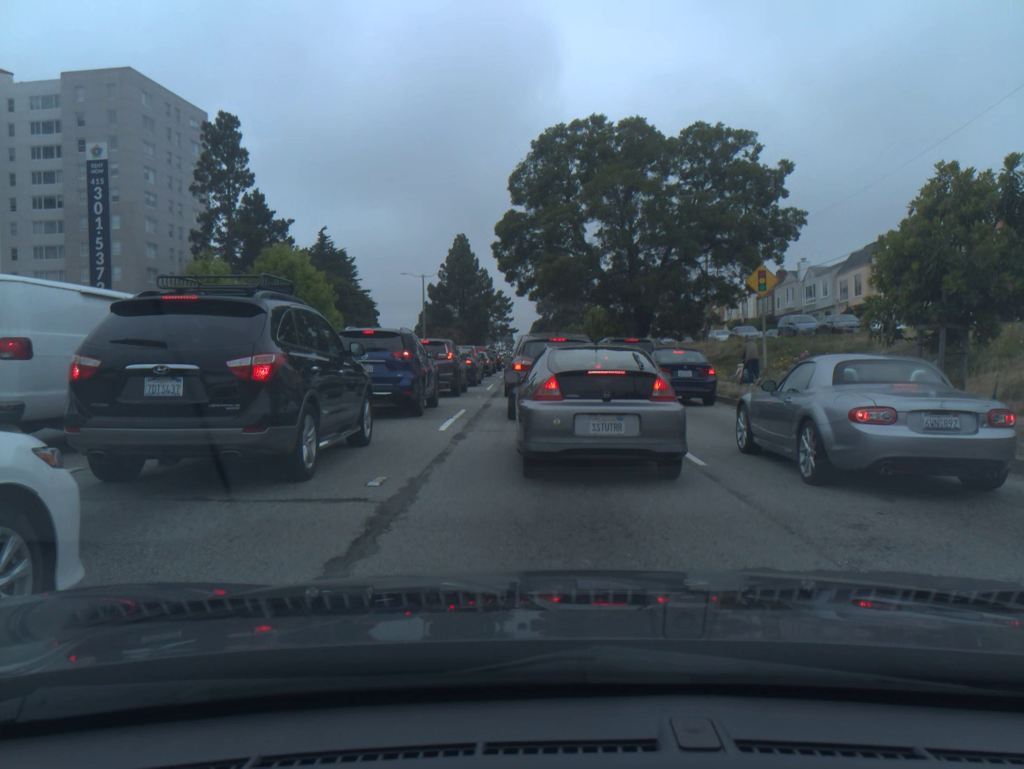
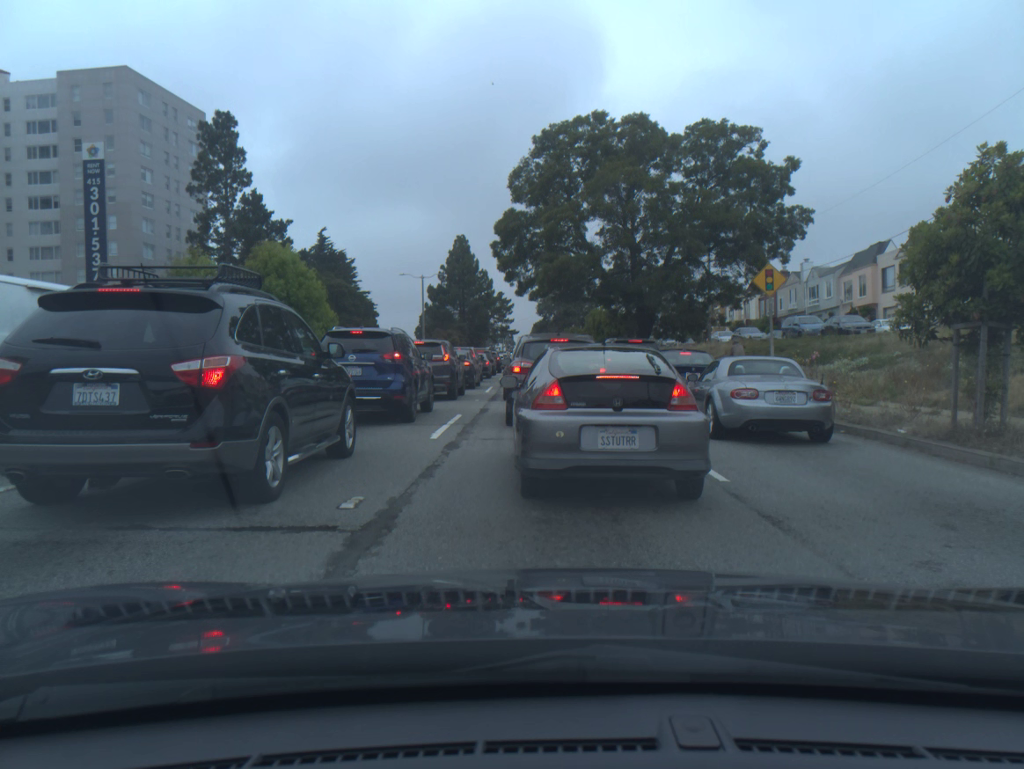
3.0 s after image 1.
(0.0, +1.0) m; 0°
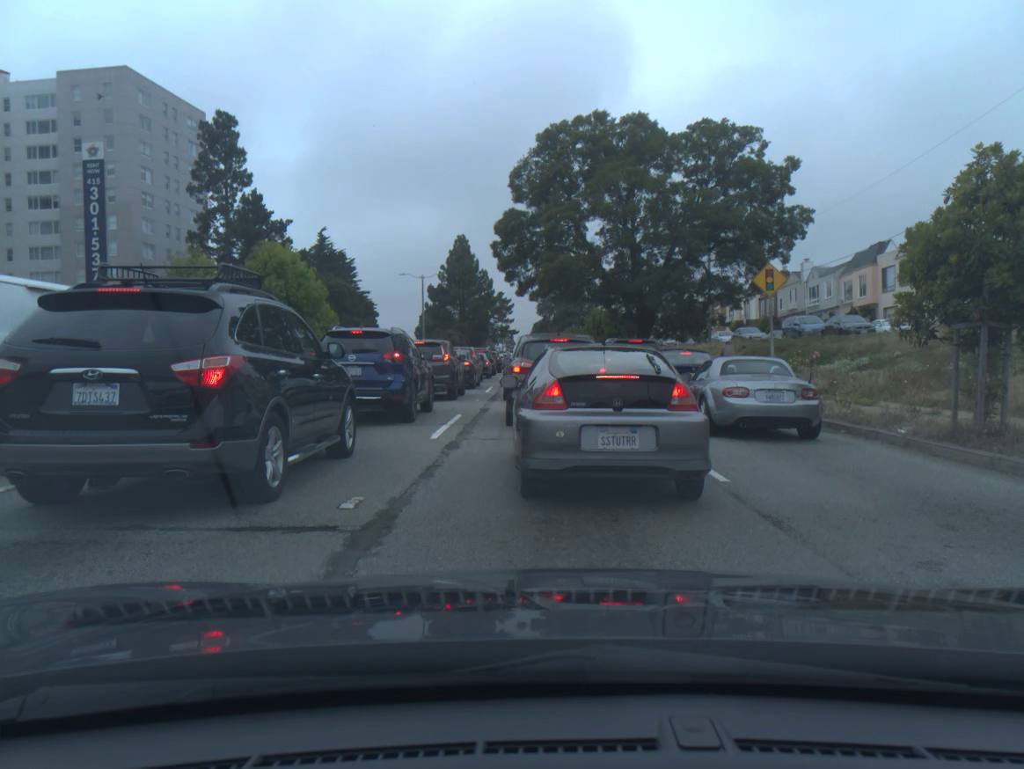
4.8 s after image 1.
(0.0, 0.0) m; 0°
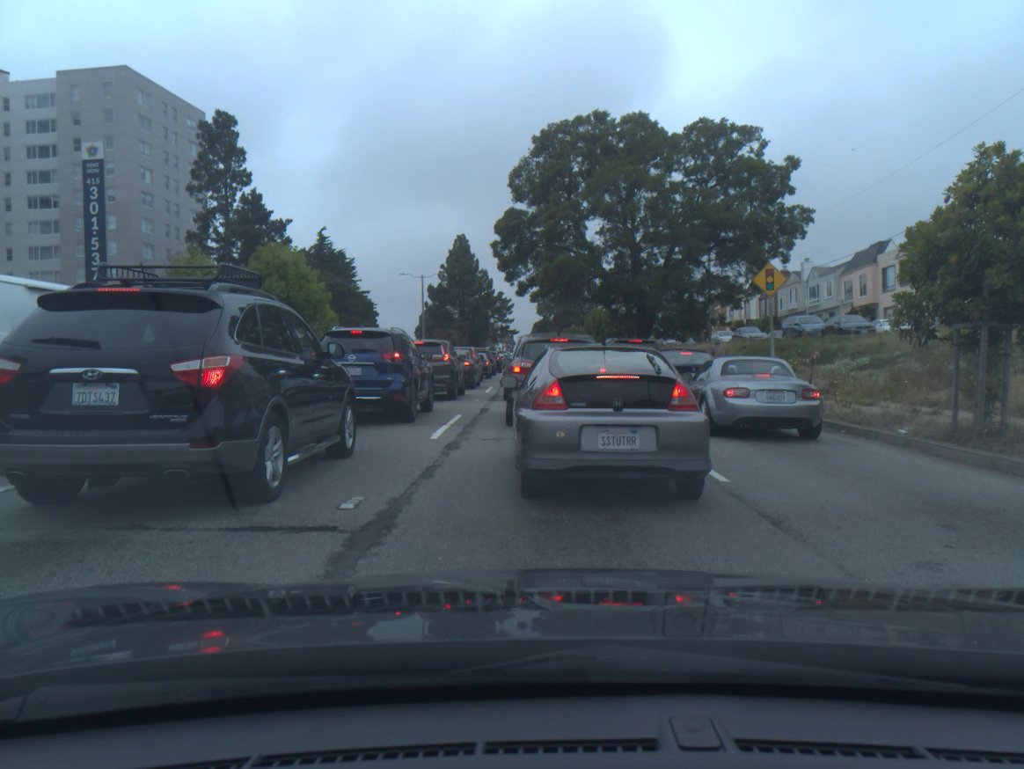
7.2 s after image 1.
(0.0, 0.0) m; 0°
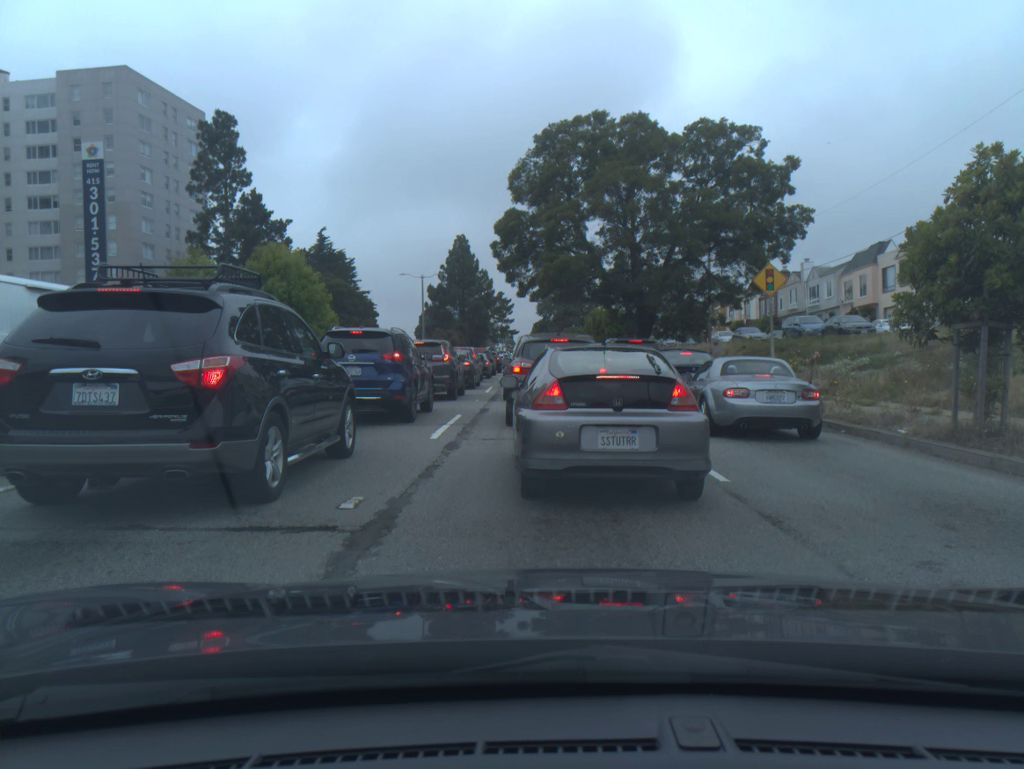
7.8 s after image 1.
(0.0, 0.0) m; 0°
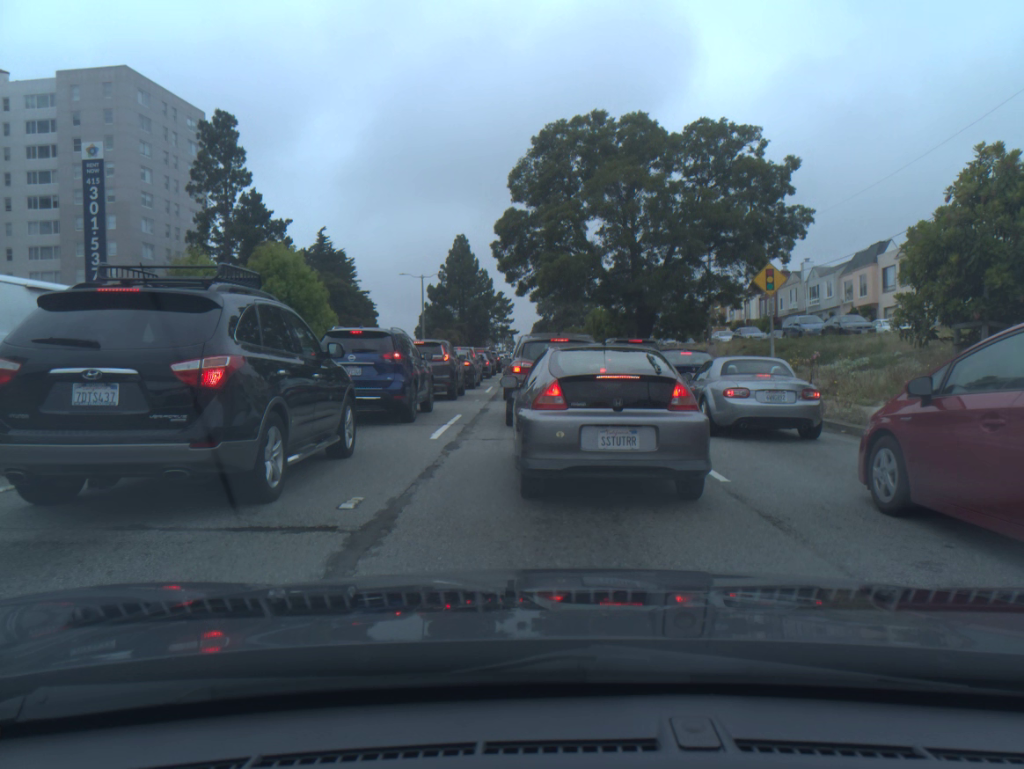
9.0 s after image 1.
(0.0, 0.0) m; 0°
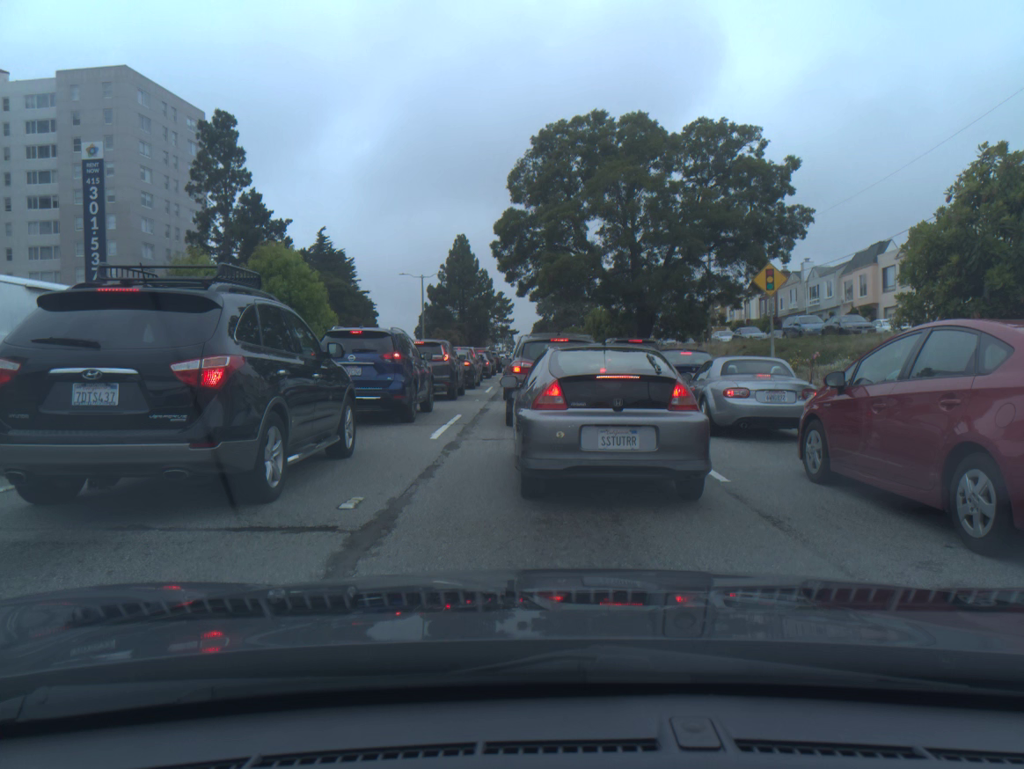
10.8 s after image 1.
(0.0, 0.0) m; 0°
